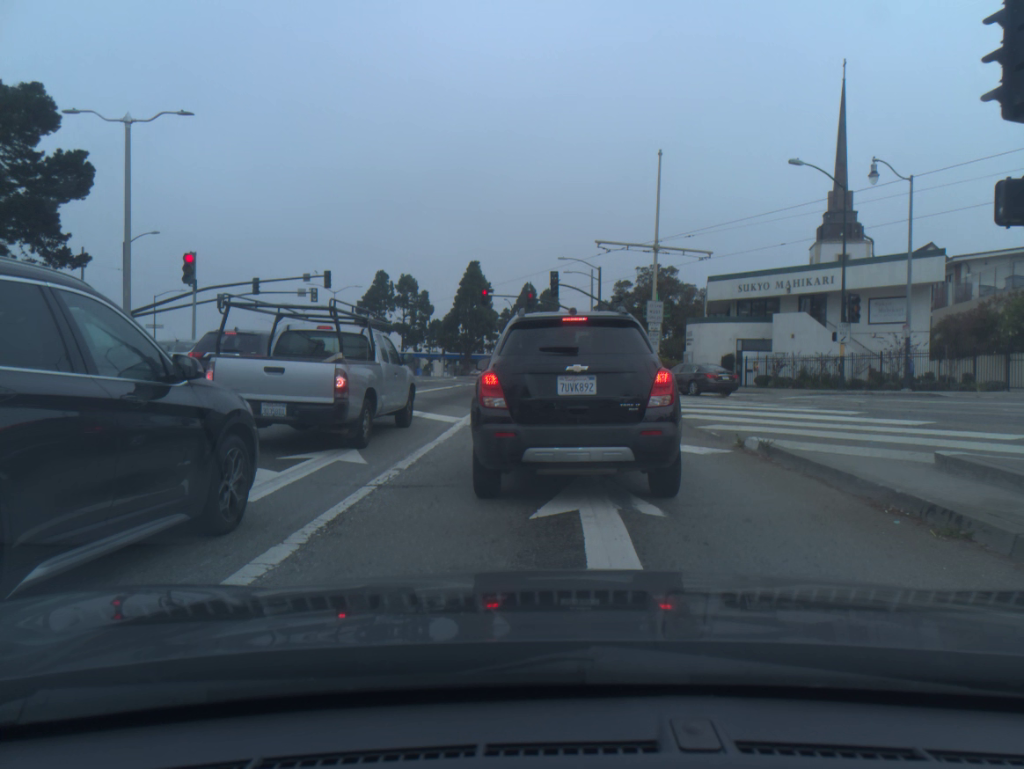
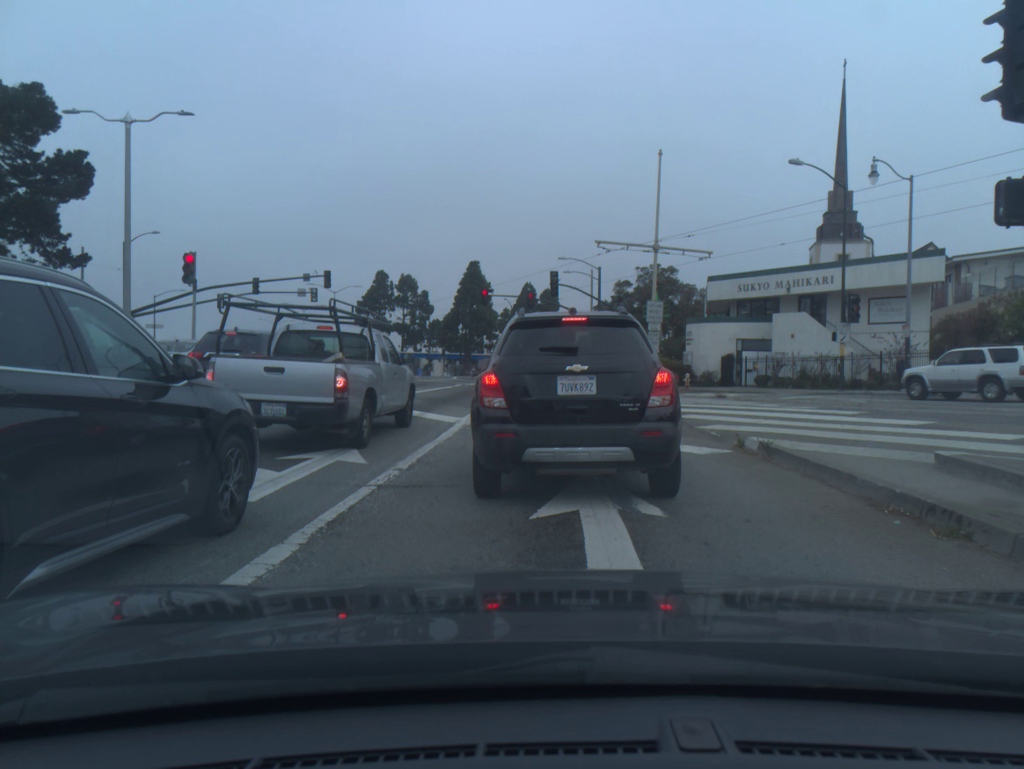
(0.0, 0.0) m; 0°
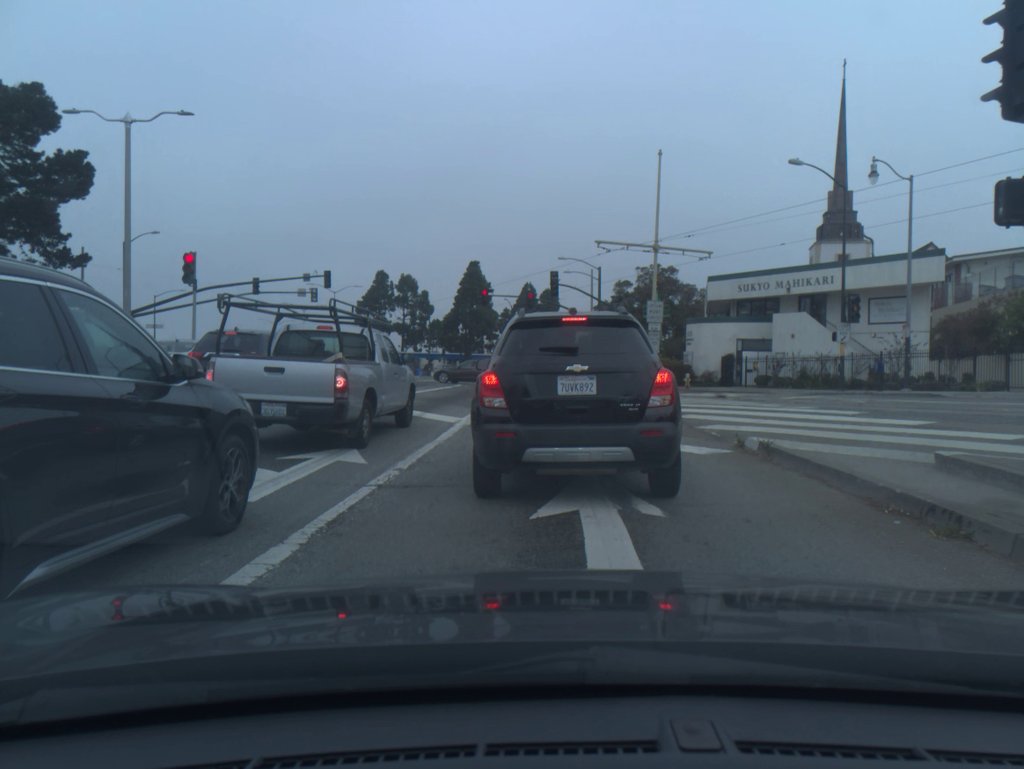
(0.0, 0.0) m; 0°
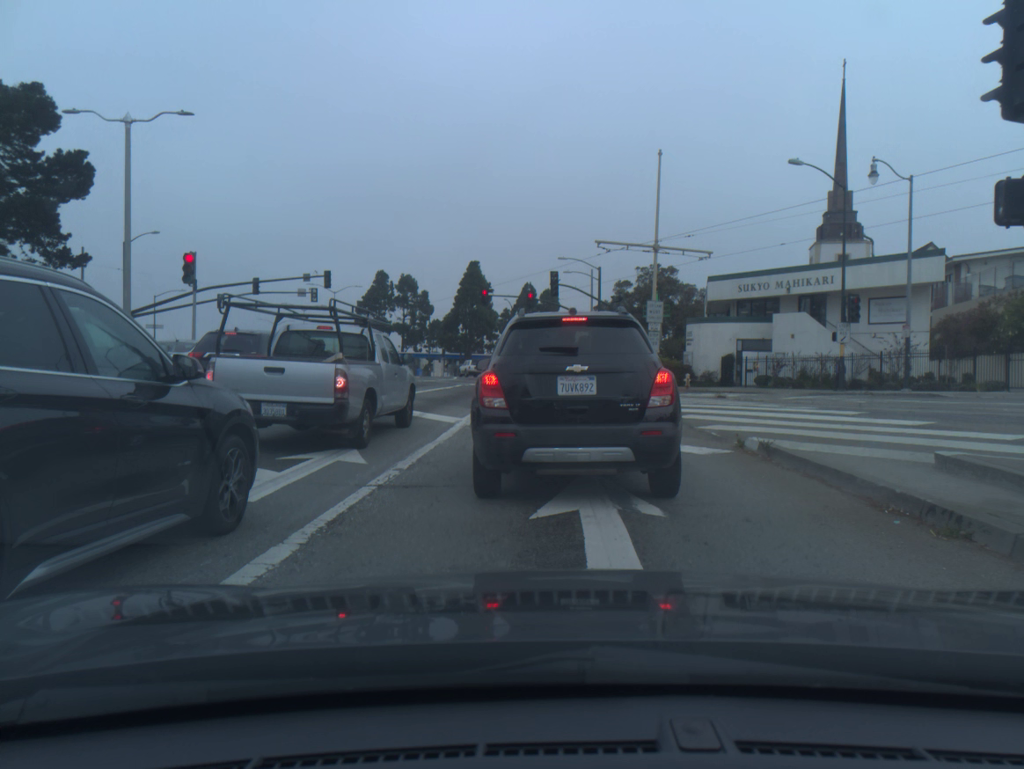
(0.0, -0.1) m; 0°
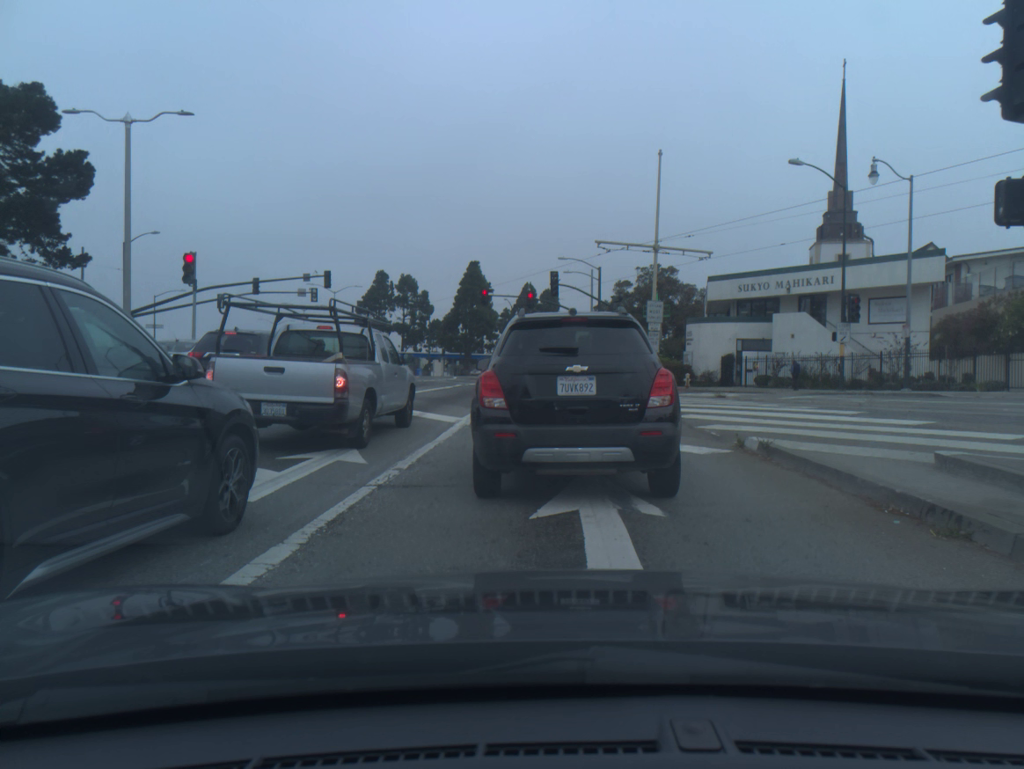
(0.0, 0.0) m; 0°
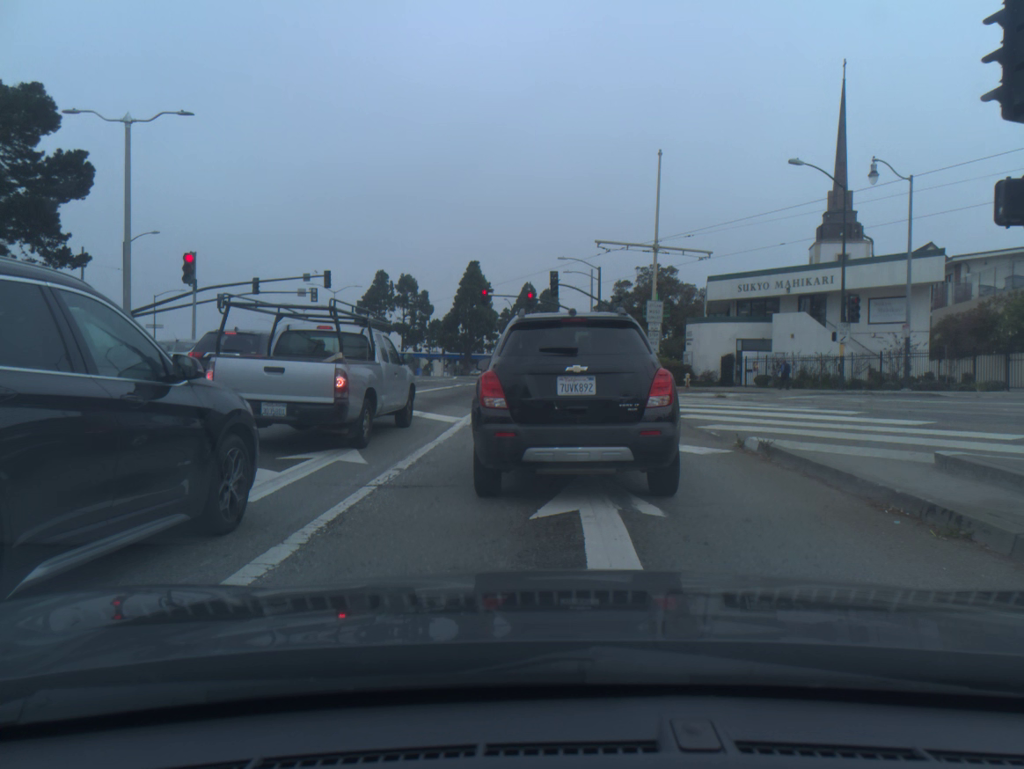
(0.0, 0.0) m; 0°
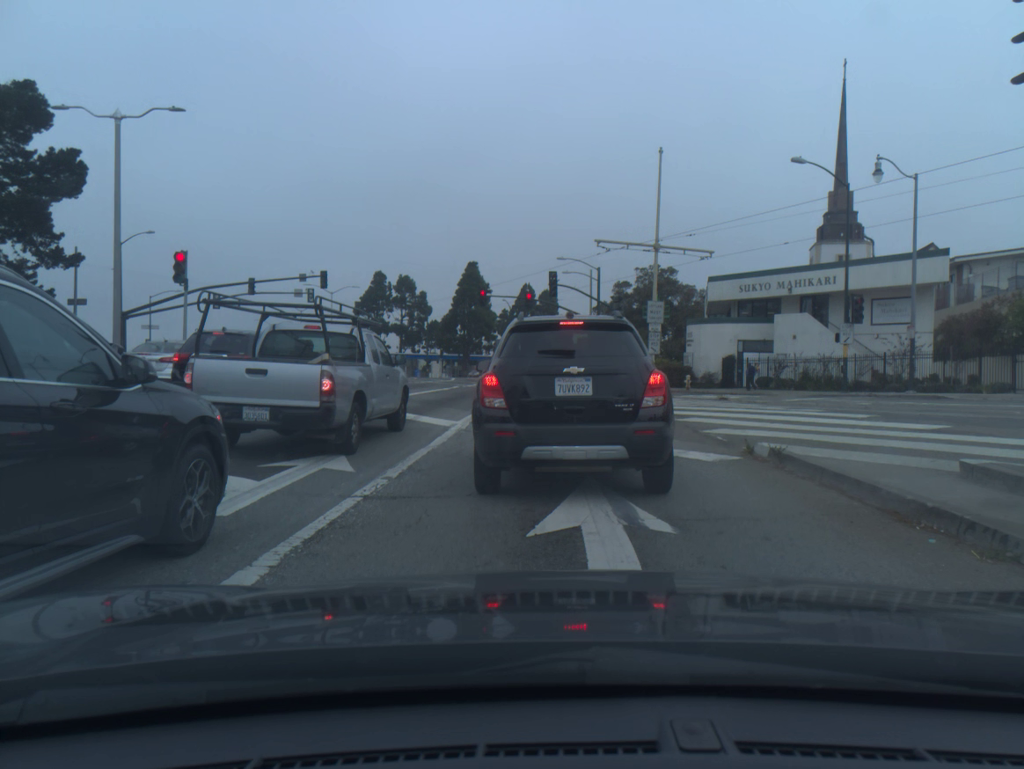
(-0.1, +0.6) m; 0°
